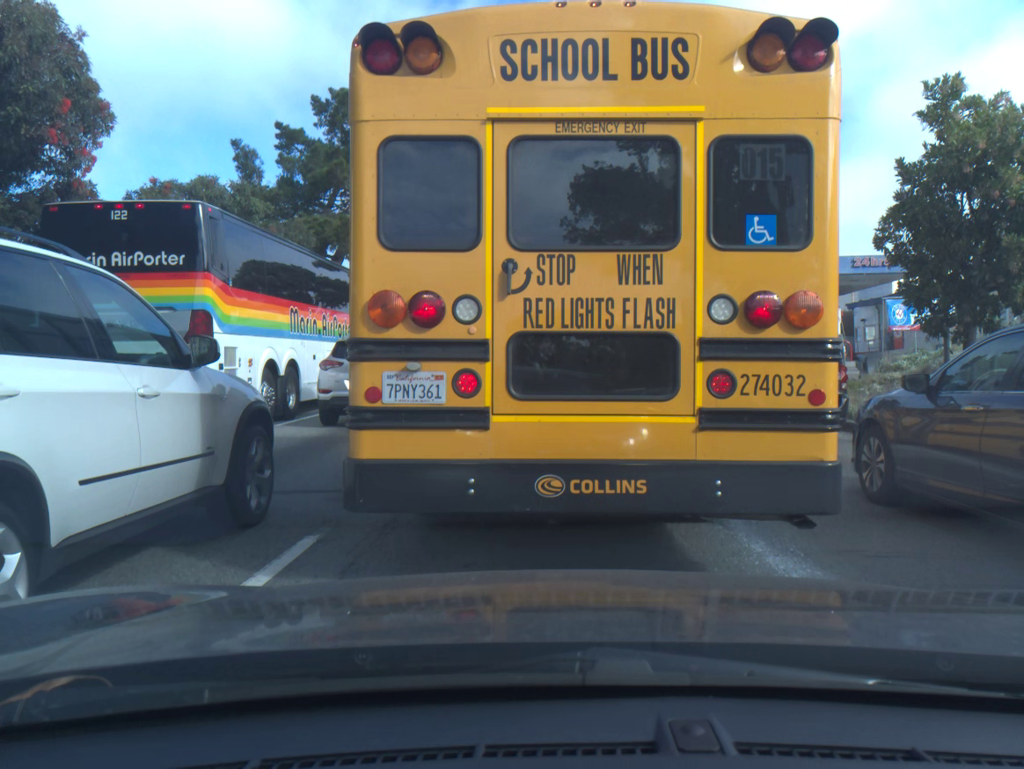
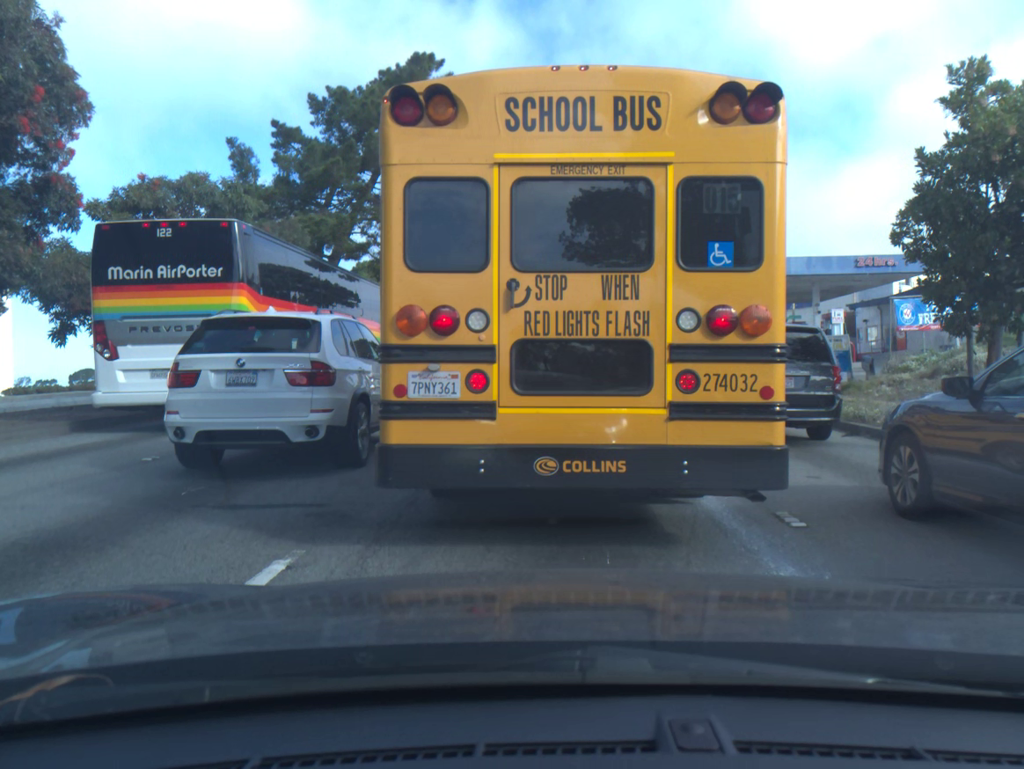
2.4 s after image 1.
(0.0, +0.4) m; 0°
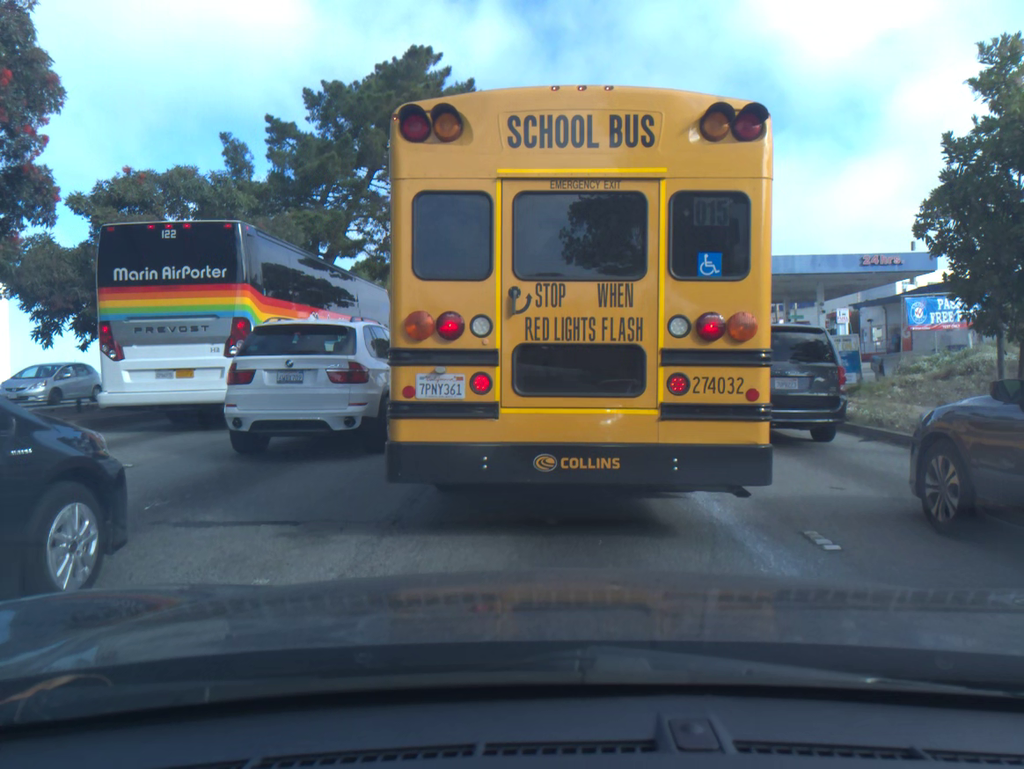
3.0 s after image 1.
(0.0, +0.6) m; 0°
